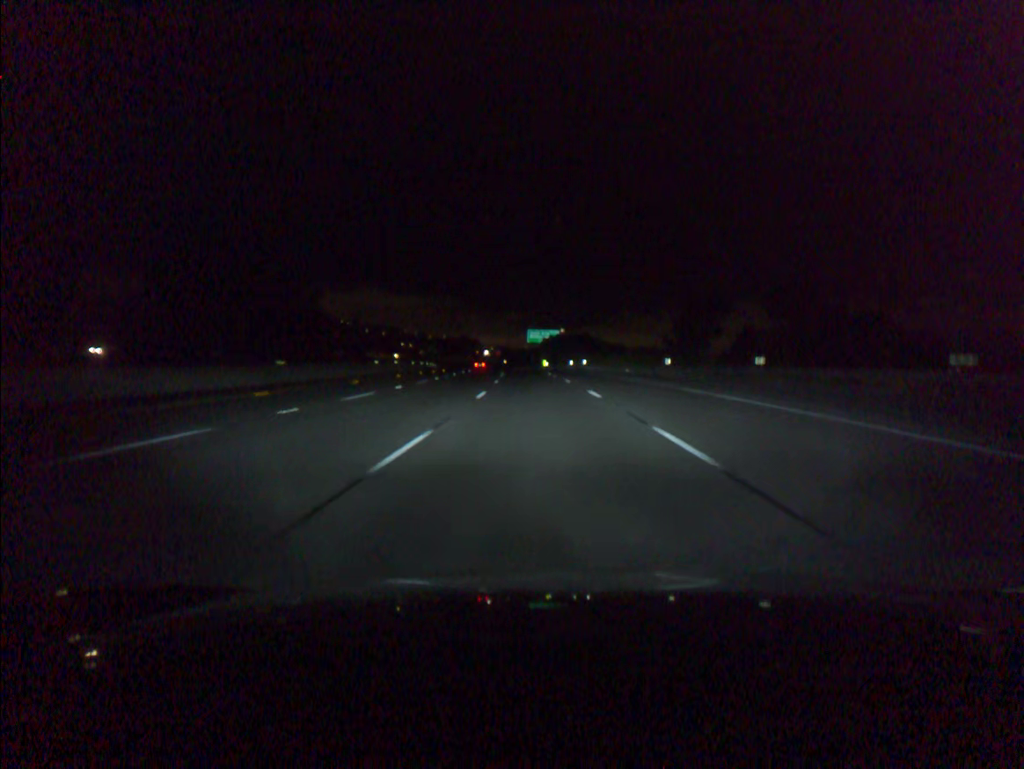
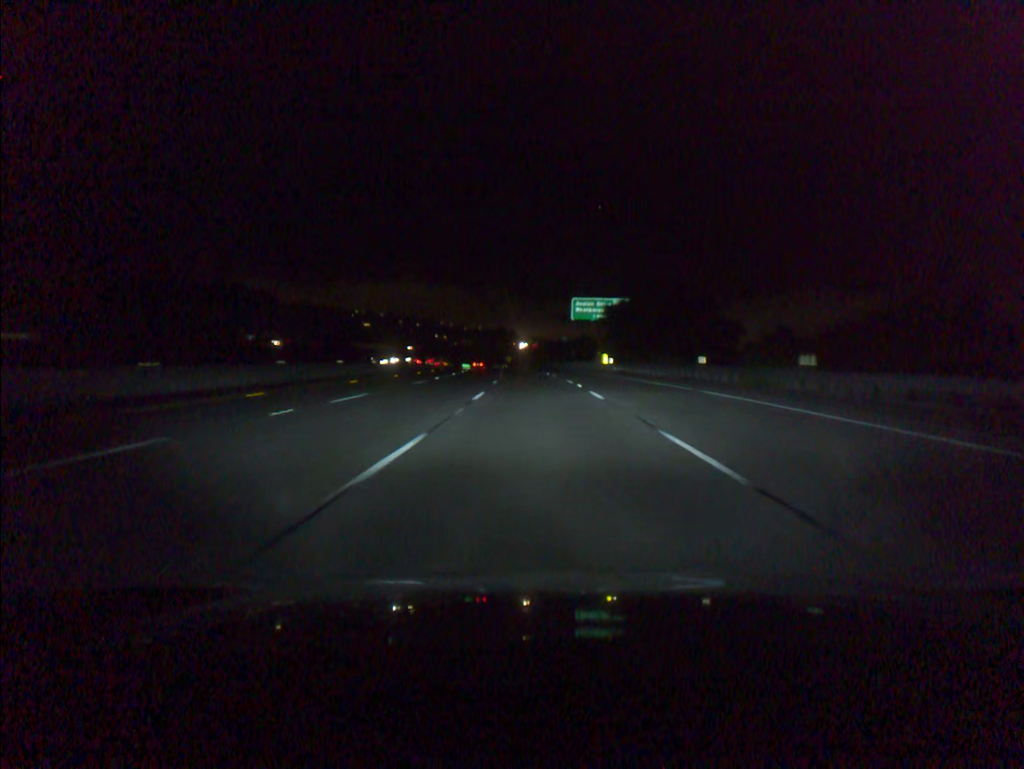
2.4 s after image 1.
(-1.9, +73.7) m; -3°
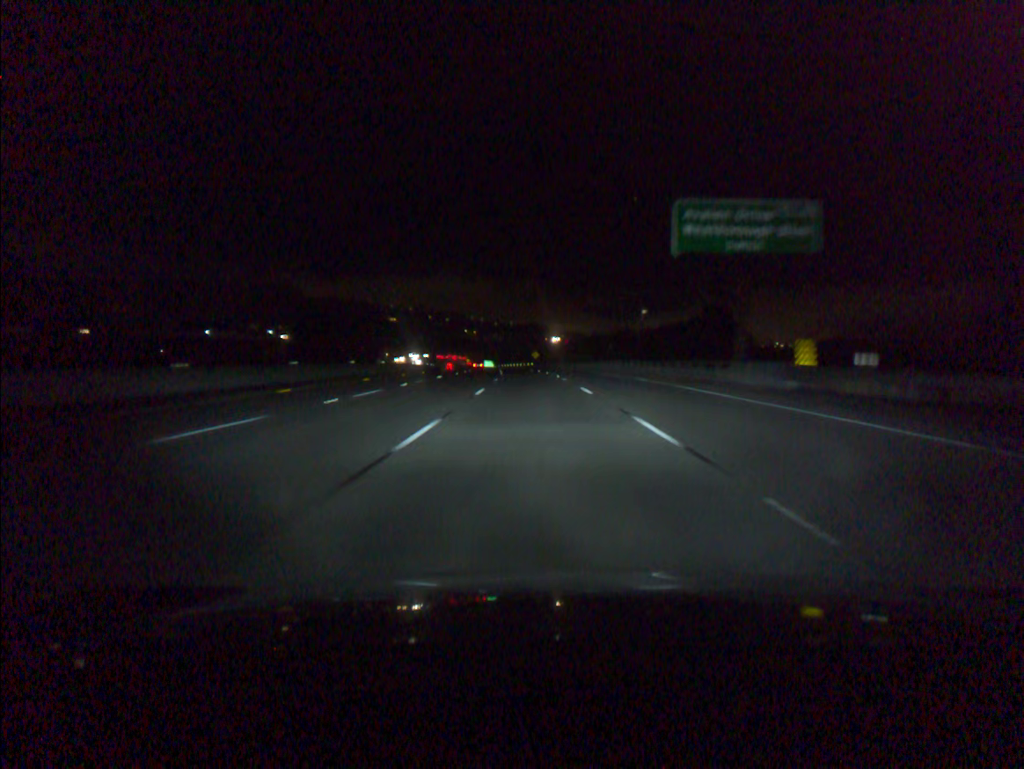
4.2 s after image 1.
(-1.0, +55.3) m; -2°
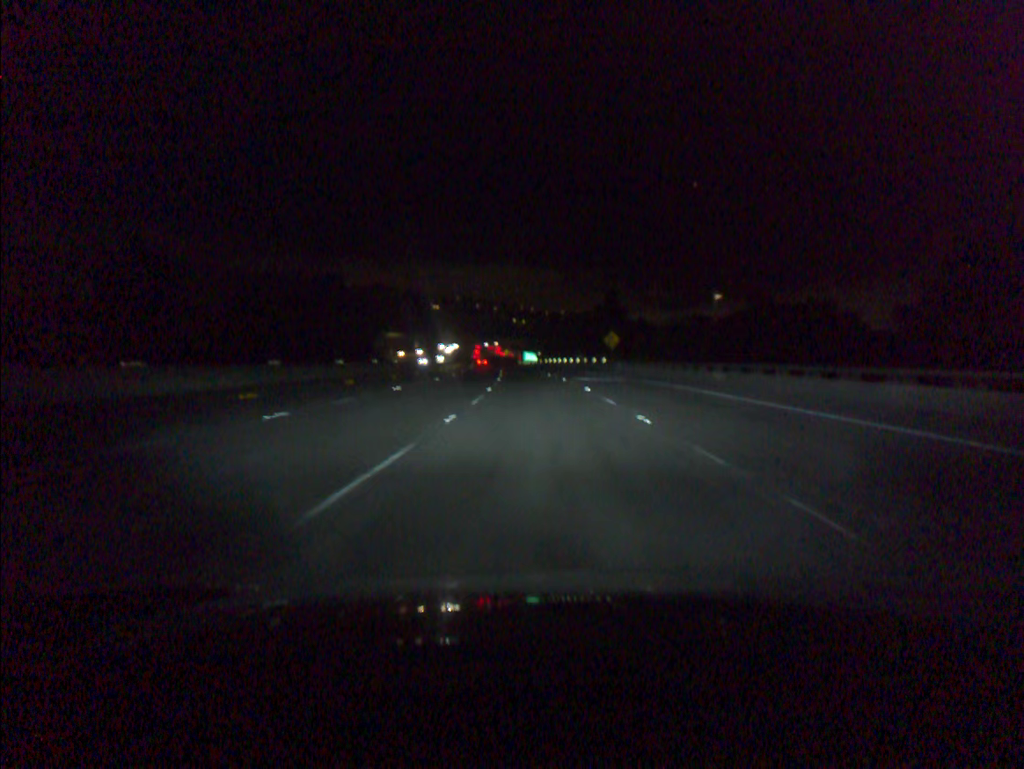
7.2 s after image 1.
(-3.1, +92.4) m; -4°
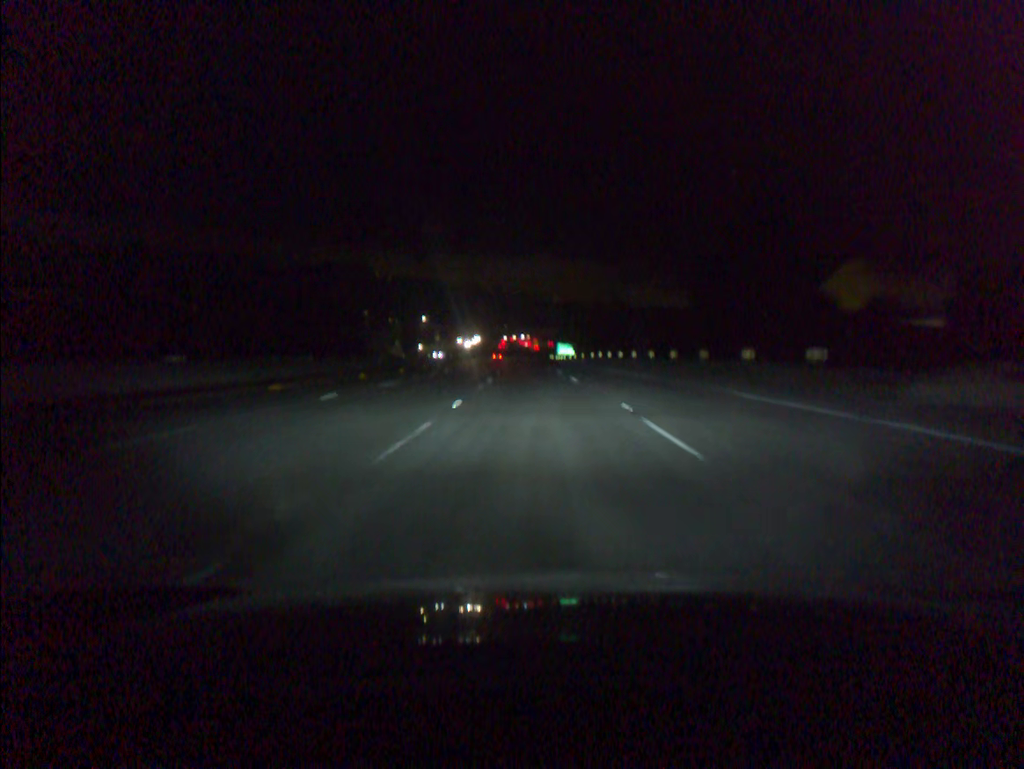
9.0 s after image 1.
(-1.1, +55.5) m; -2°
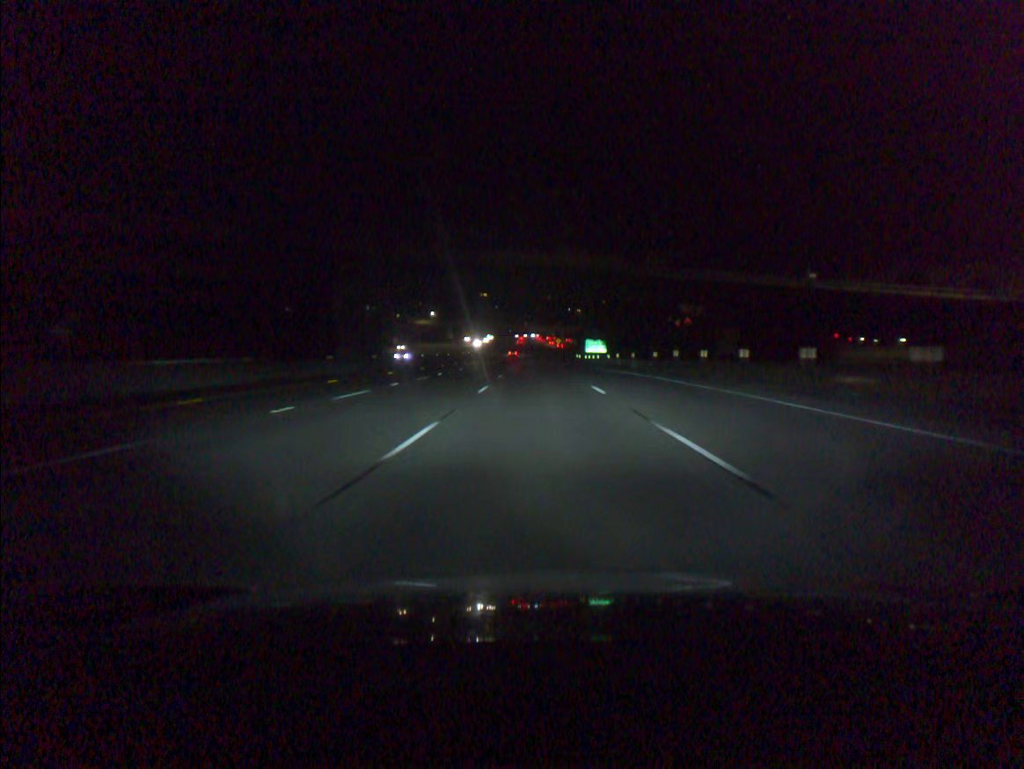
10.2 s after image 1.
(-0.5, +36.9) m; -2°
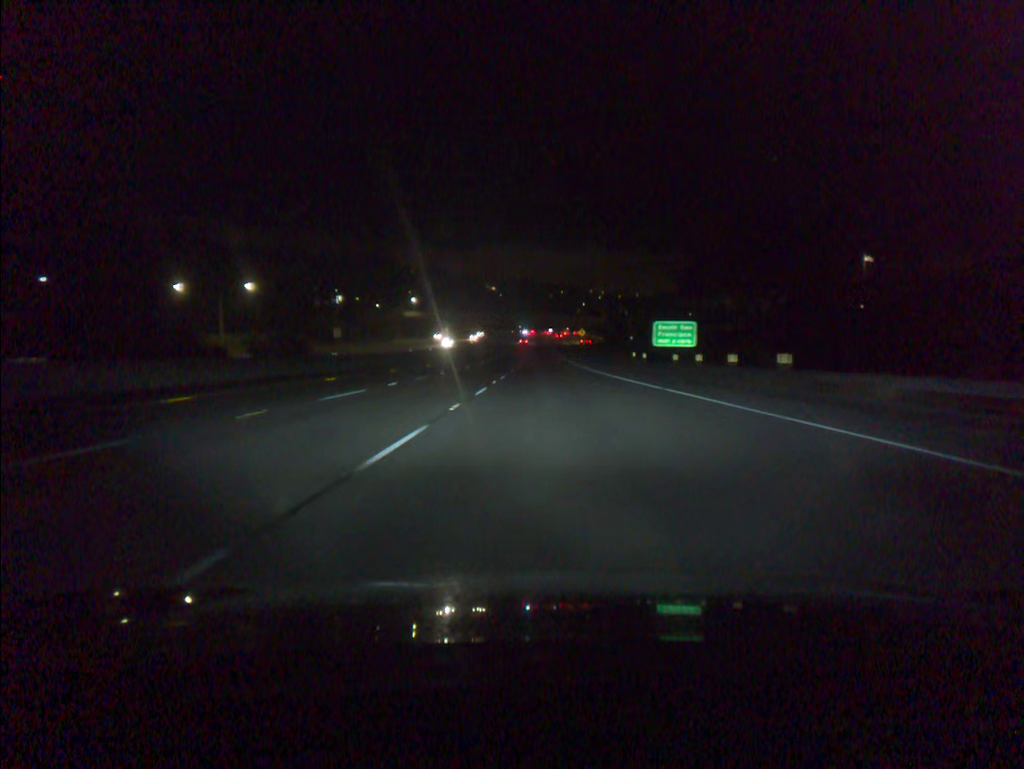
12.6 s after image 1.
(-0.8, +73.8) m; -1°
